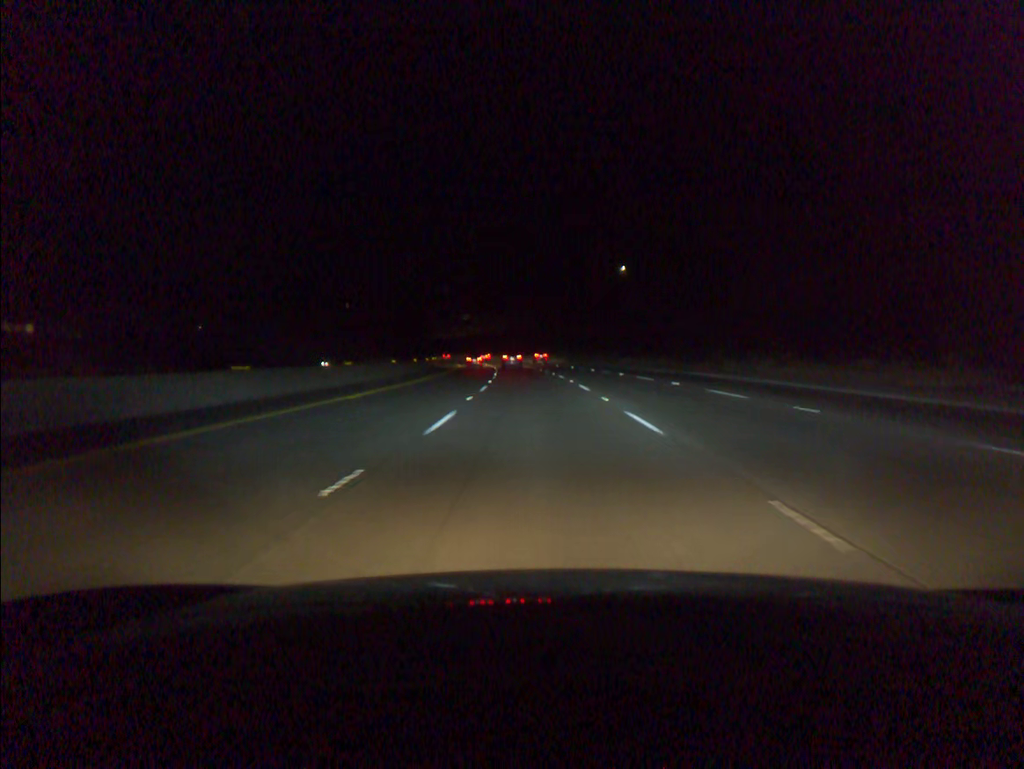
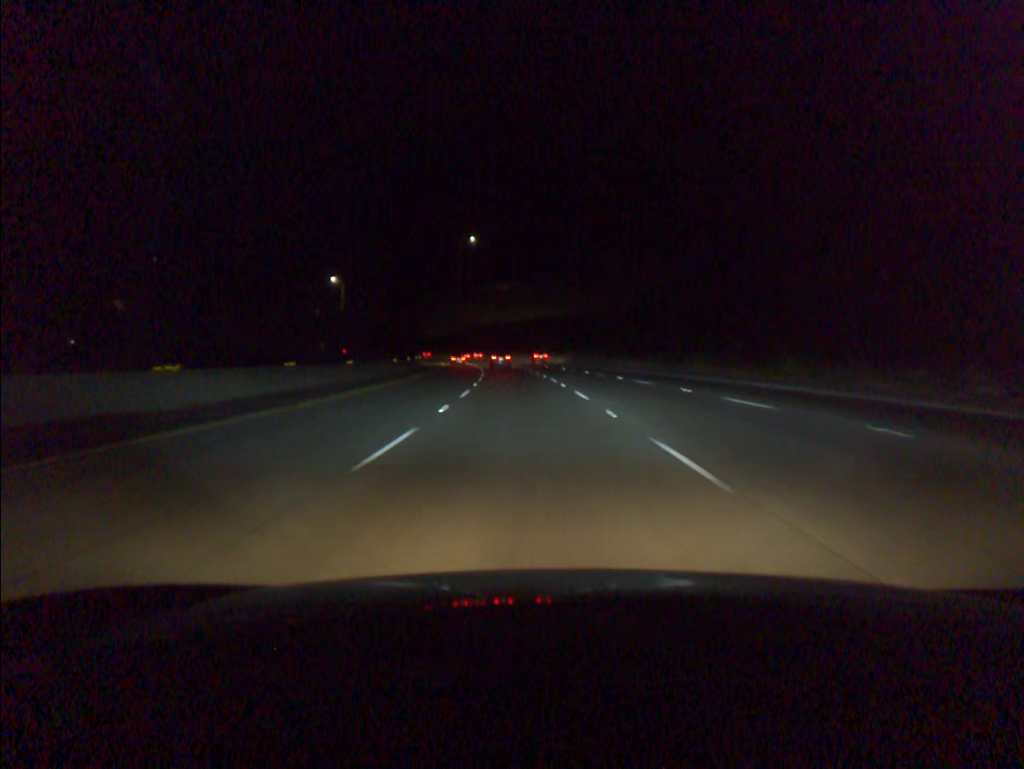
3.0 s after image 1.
(-3.6, +91.6) m; -5°
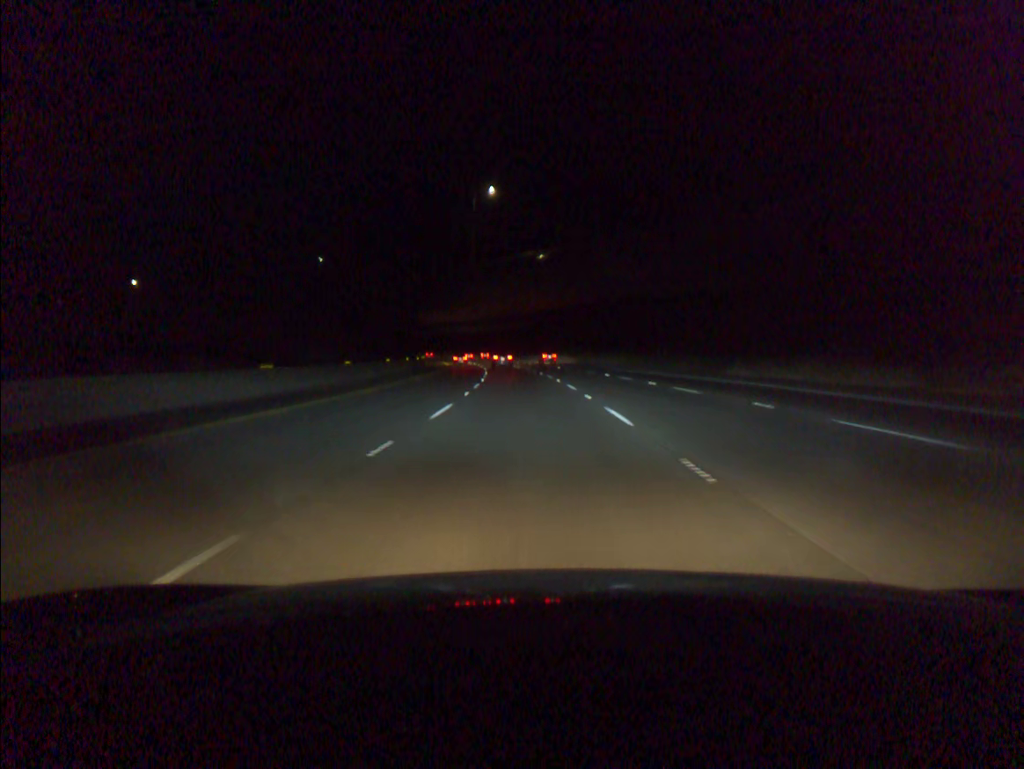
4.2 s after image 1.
(-0.9, +36.9) m; -3°
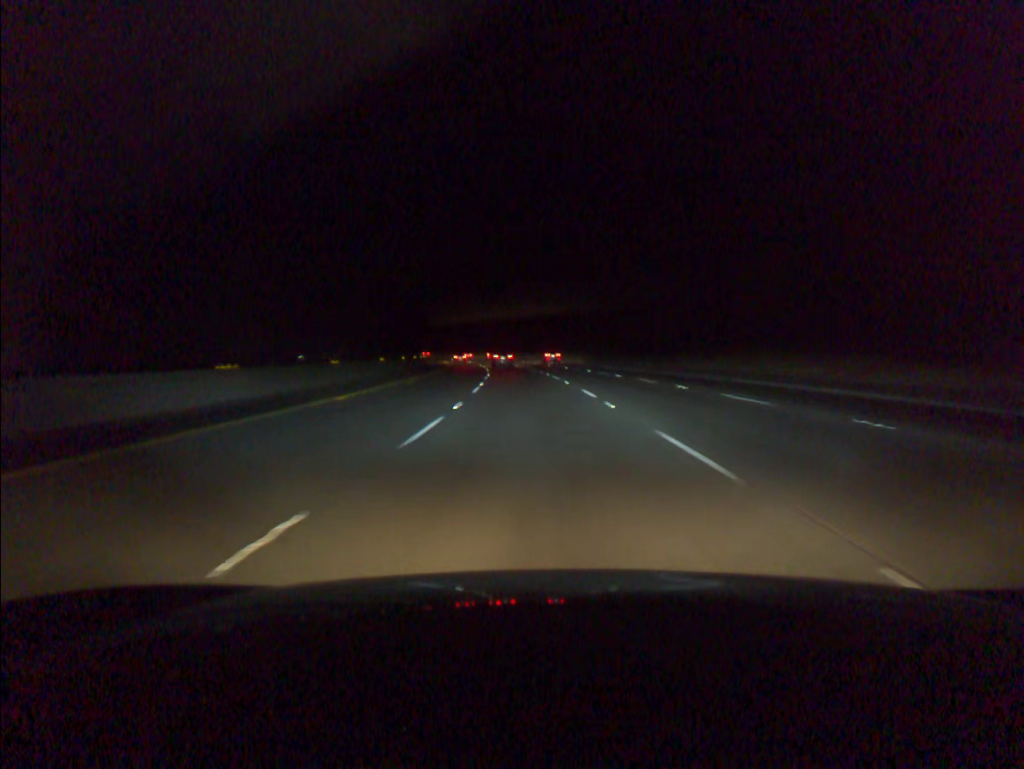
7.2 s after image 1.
(-5.4, +92.2) m; -6°
